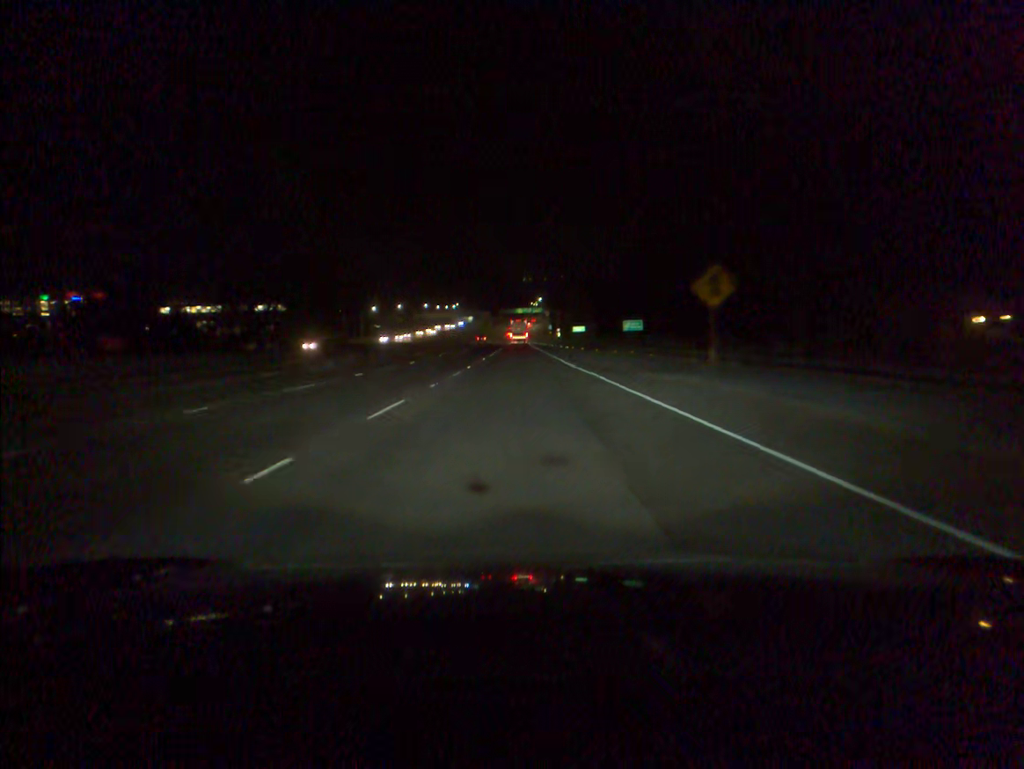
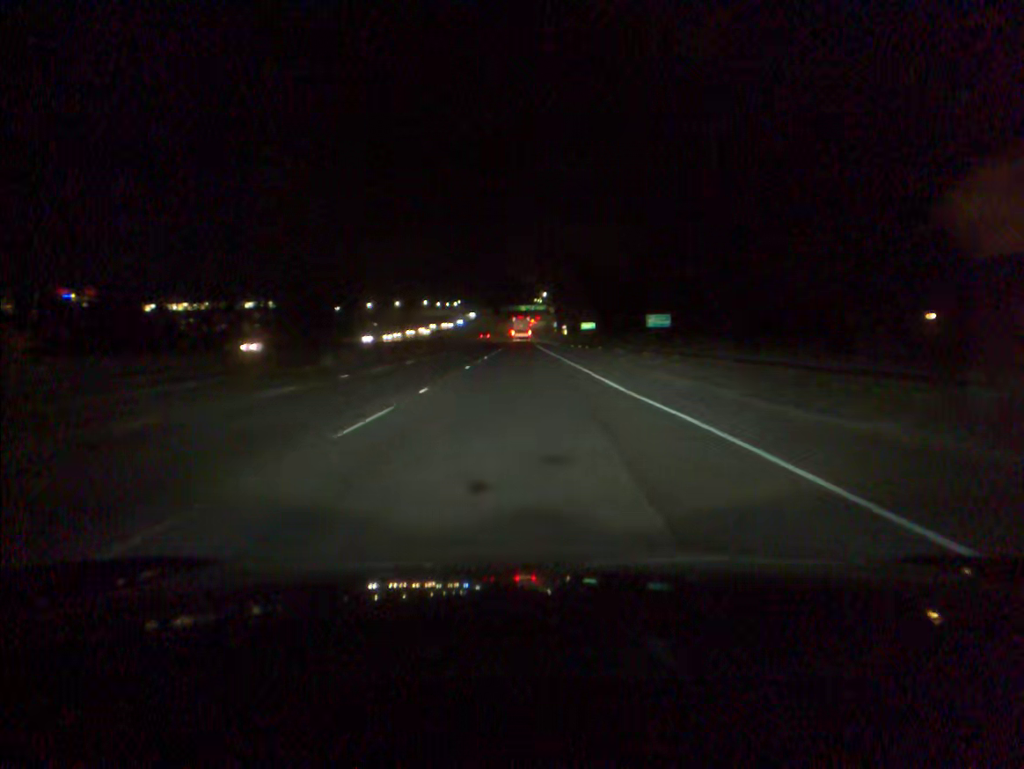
(0.0, +17.6) m; 0°
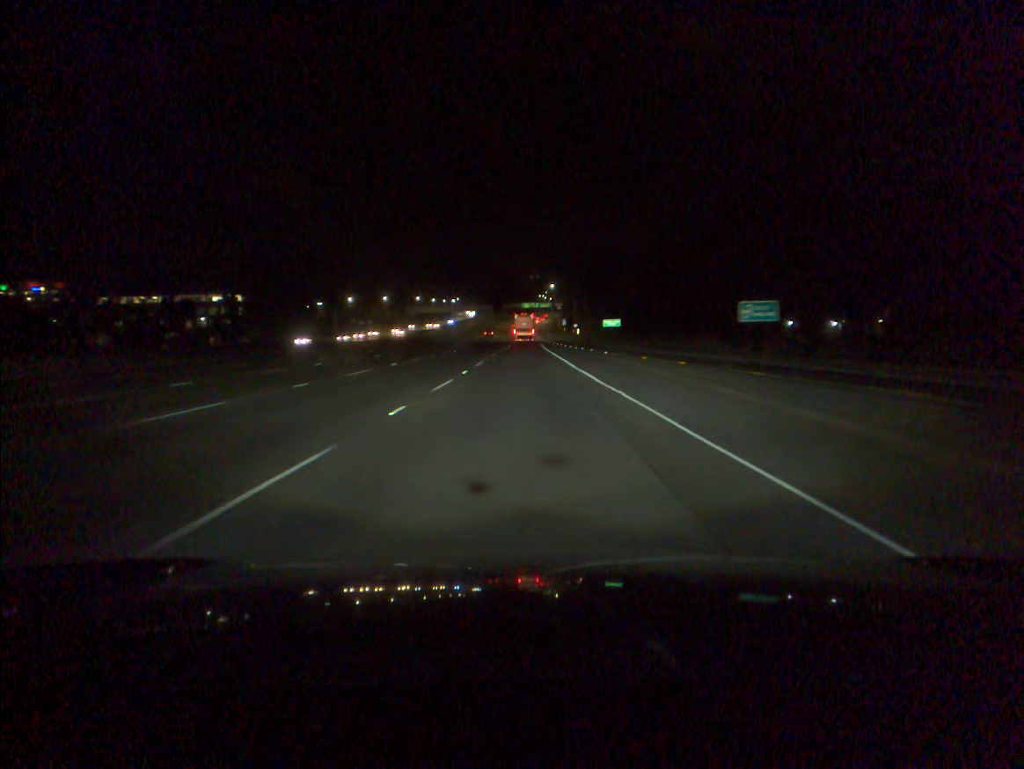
(-0.1, +34.7) m; 0°
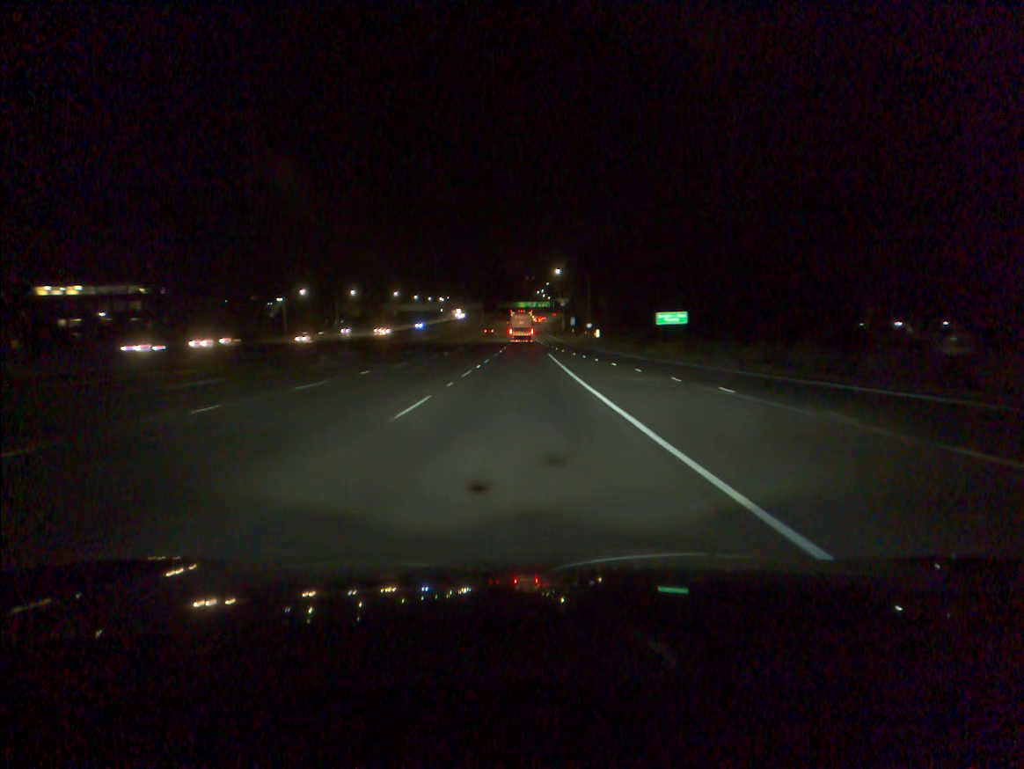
(+0.1, +50.4) m; 0°
